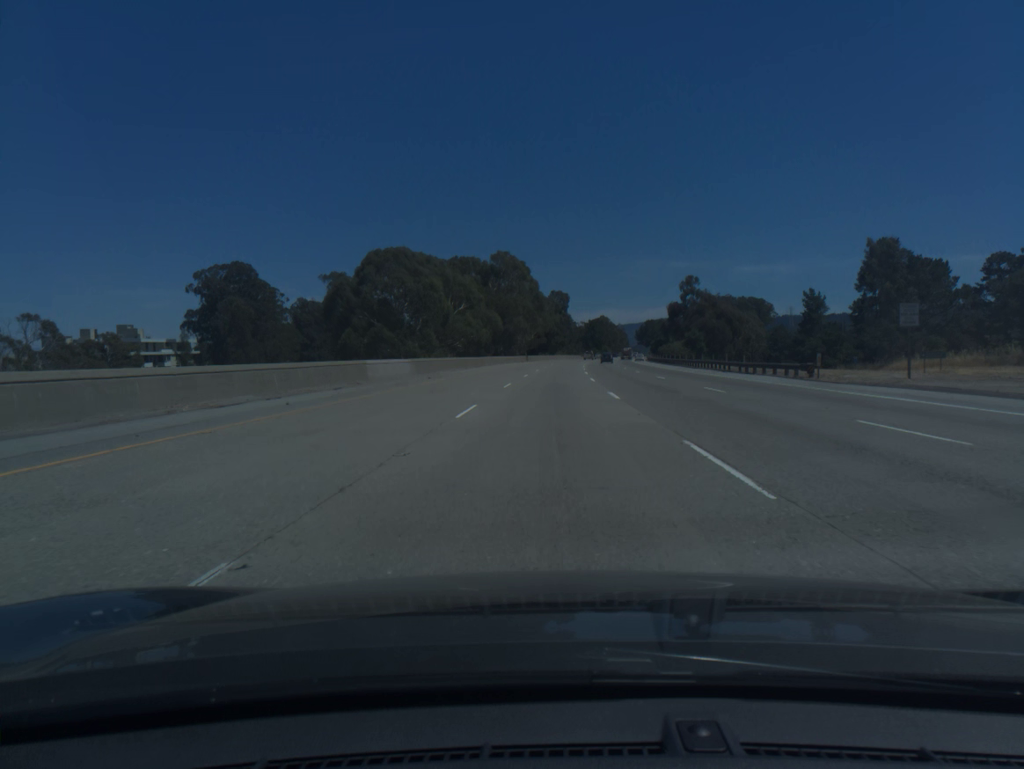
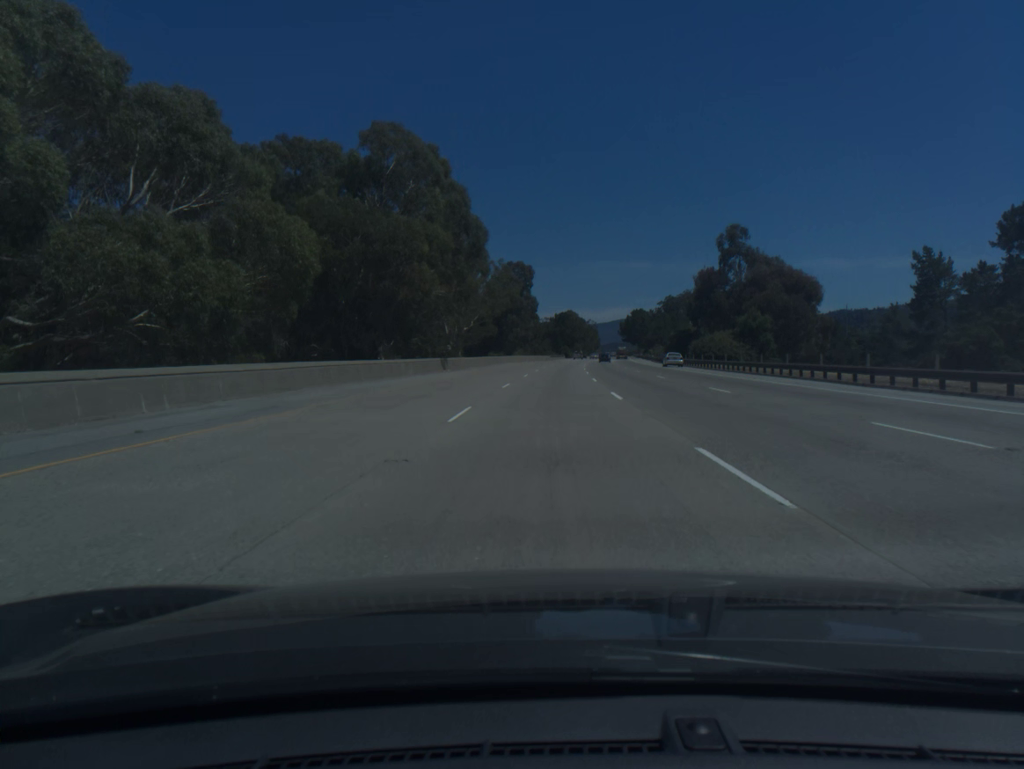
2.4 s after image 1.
(+1.7, +73.8) m; +3°
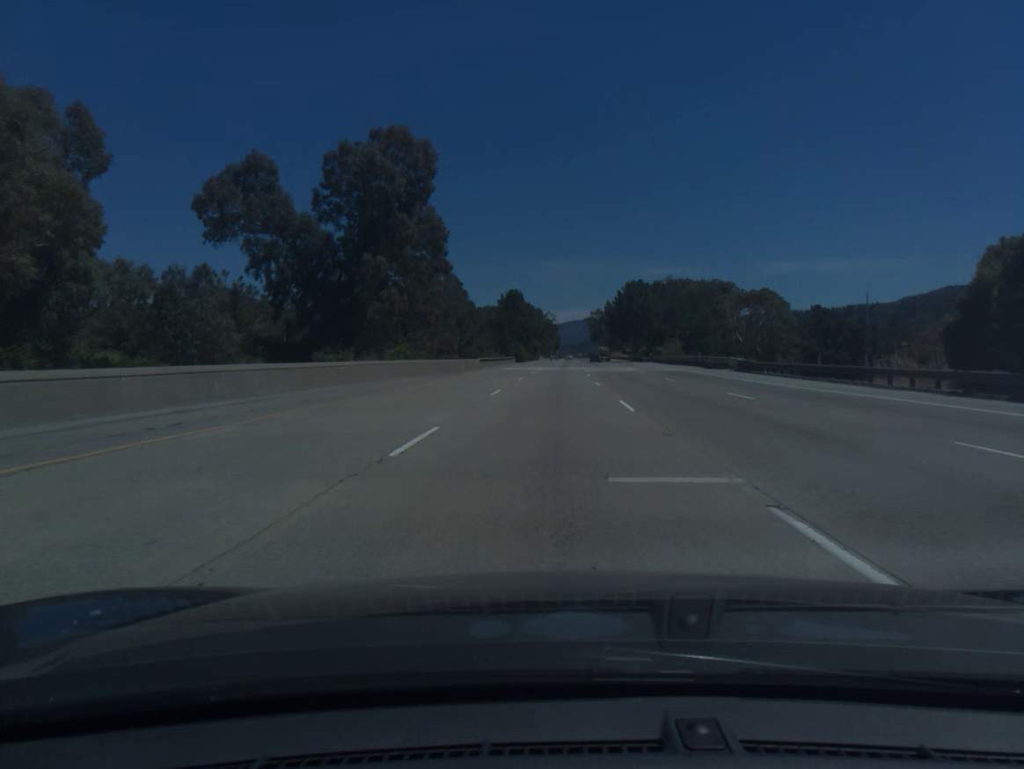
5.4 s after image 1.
(+2.9, +91.7) m; +3°
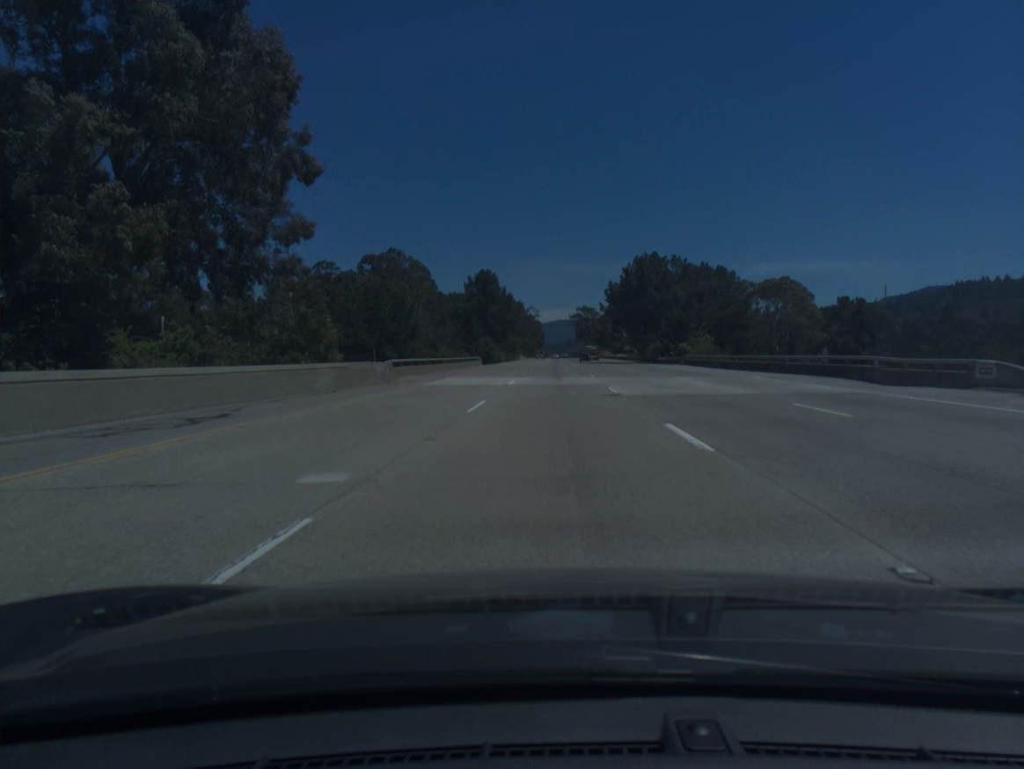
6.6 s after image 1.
(+0.4, +36.7) m; +1°
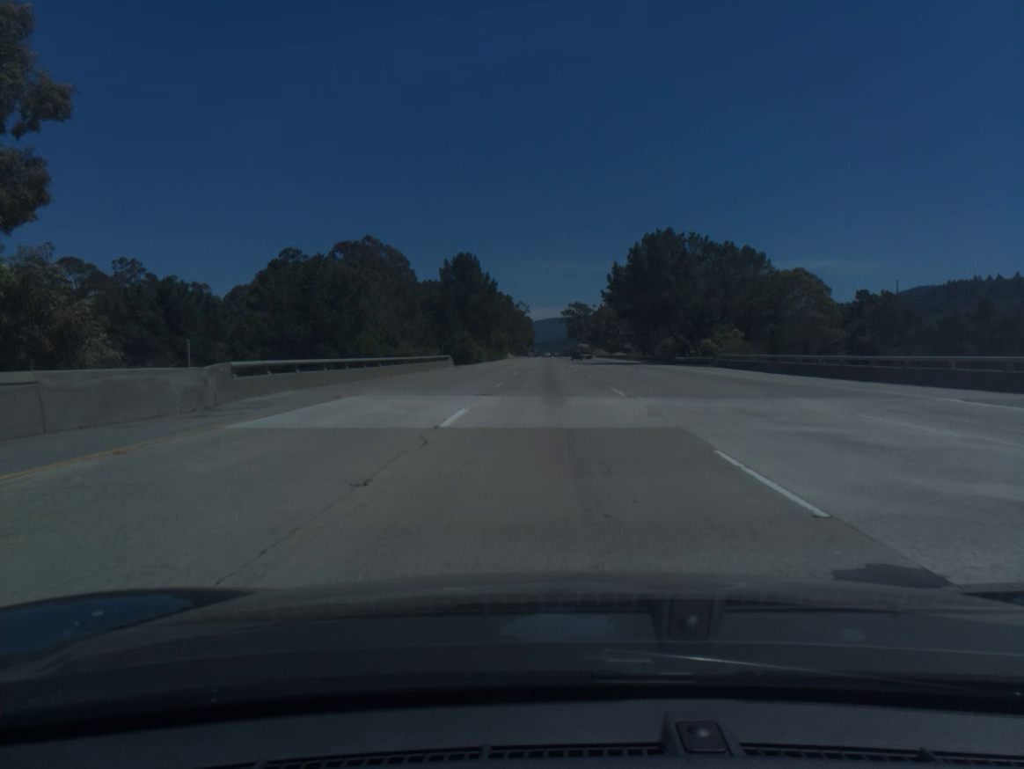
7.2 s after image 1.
(+0.1, +18.4) m; +1°
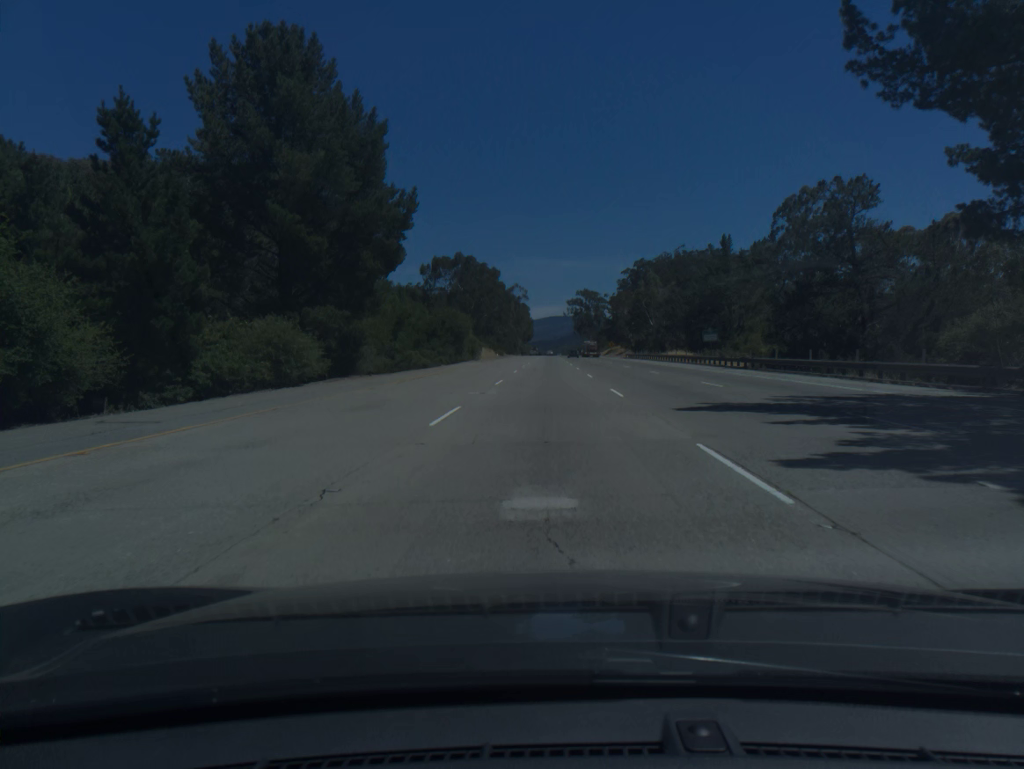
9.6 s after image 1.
(+0.4, +73.4) m; 0°
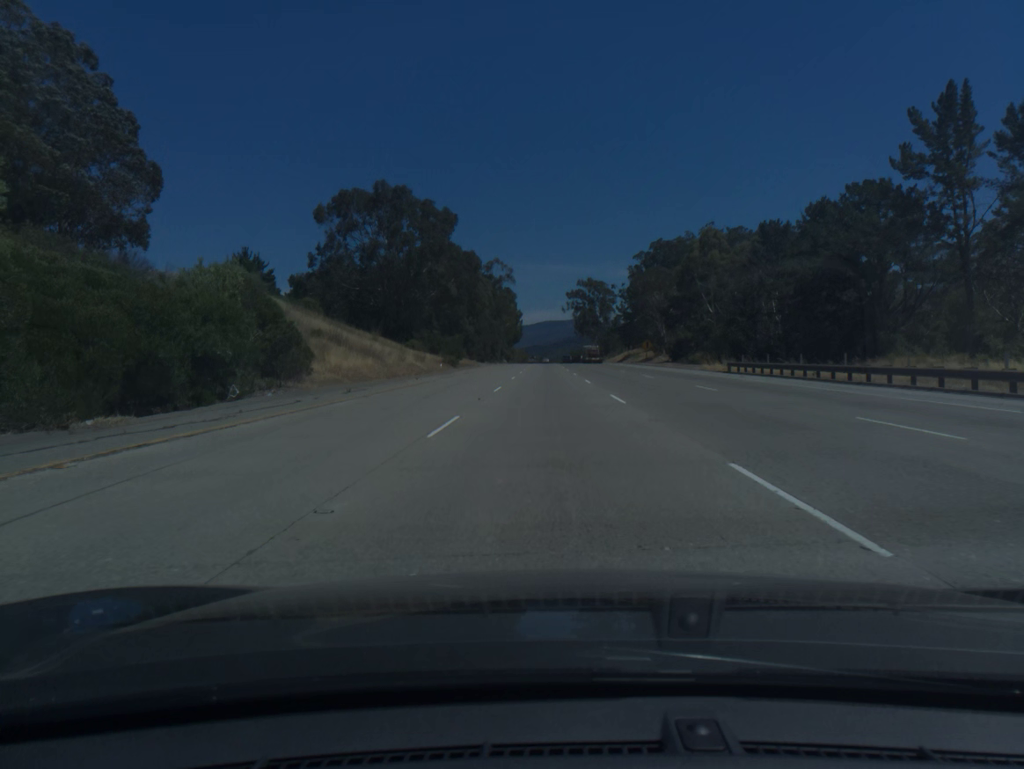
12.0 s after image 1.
(+0.2, +73.4) m; 0°
